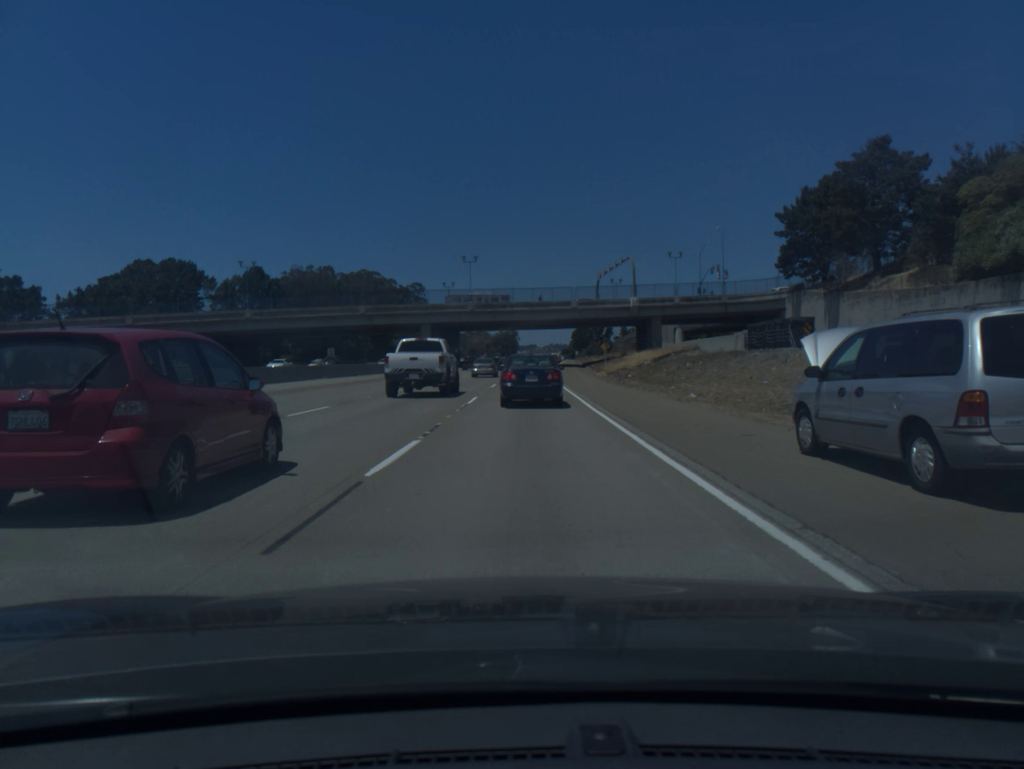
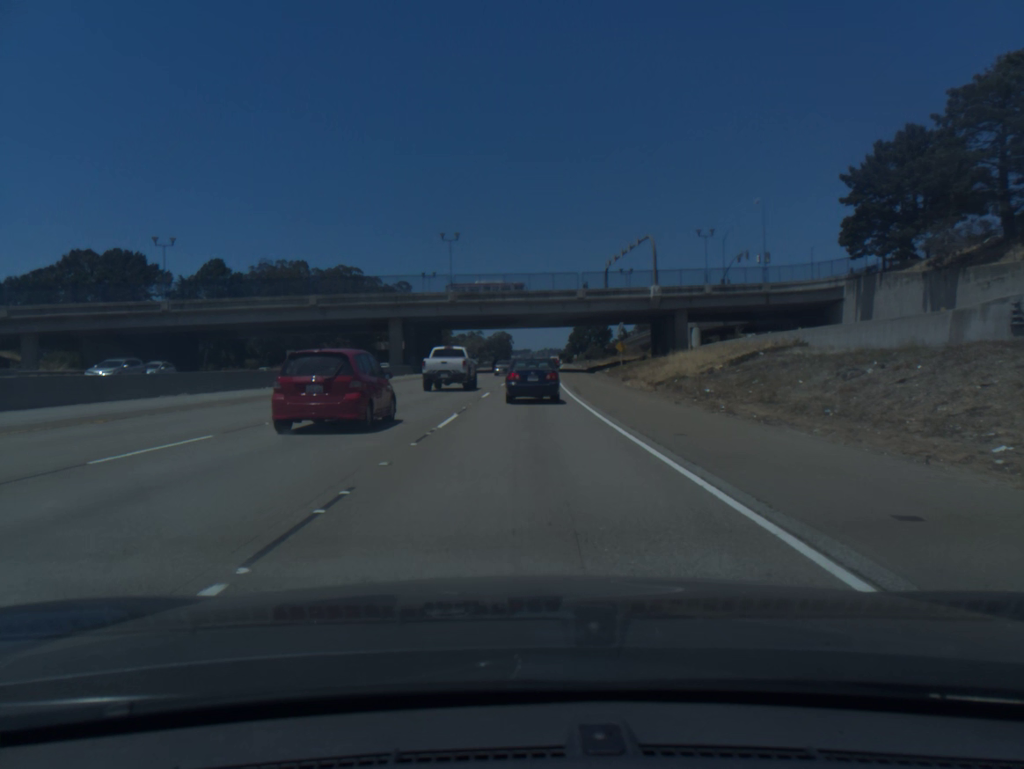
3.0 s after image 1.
(+0.1, +22.3) m; 0°
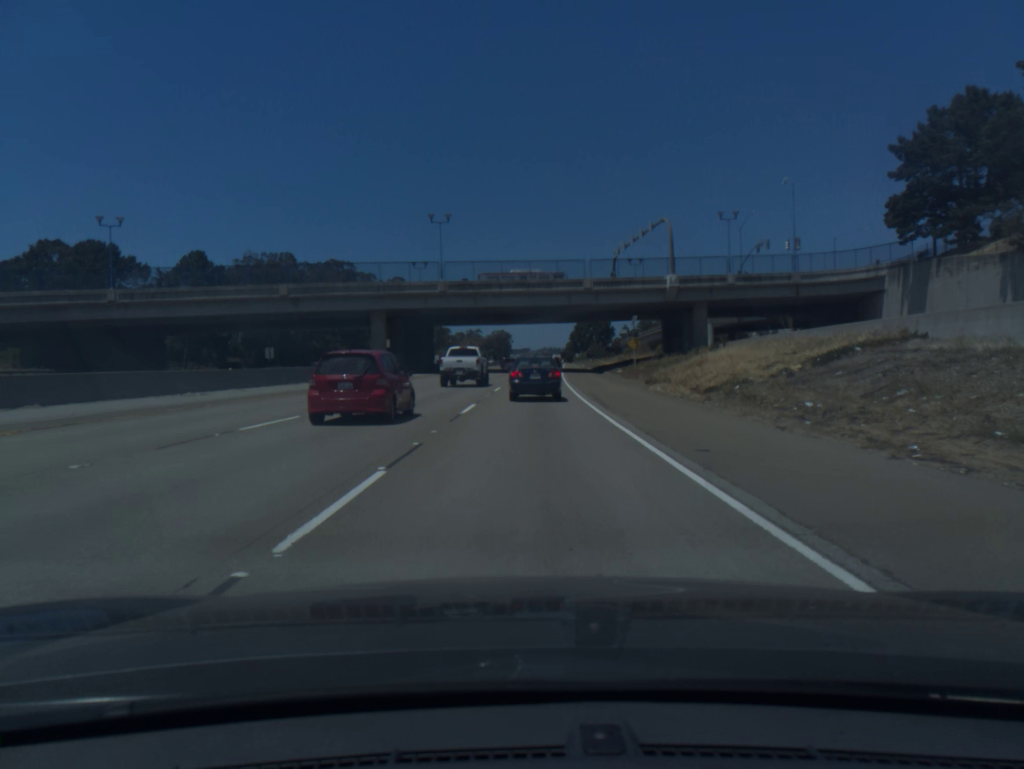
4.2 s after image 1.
(0.0, +10.0) m; 0°
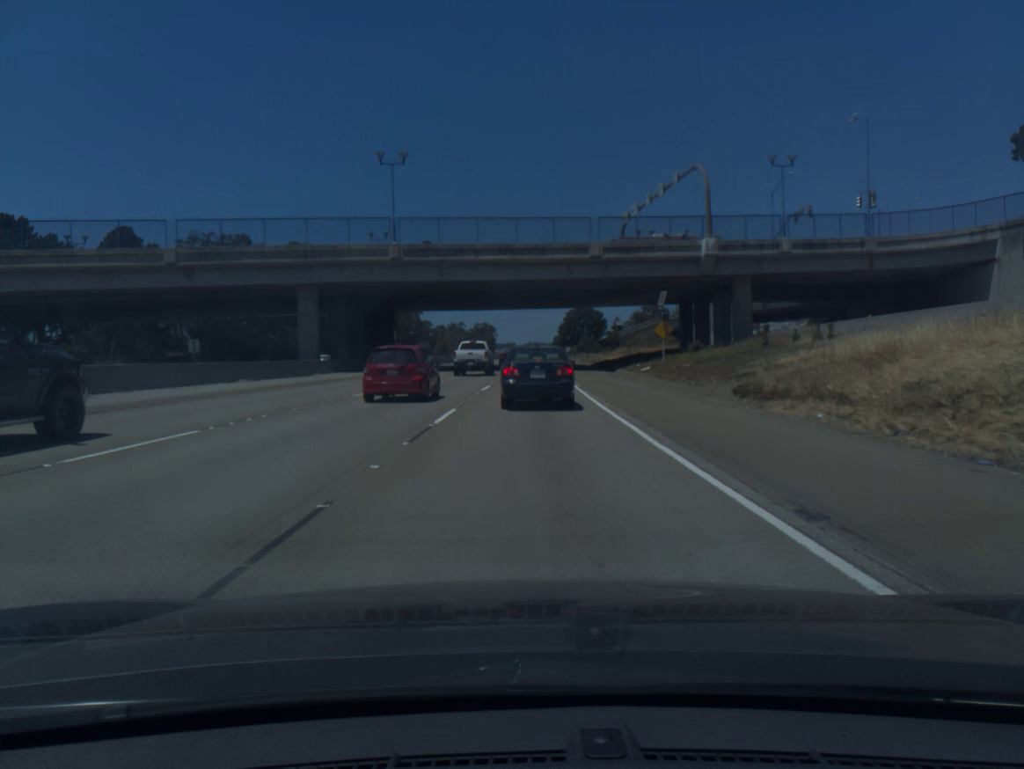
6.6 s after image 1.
(+0.2, +20.1) m; +1°
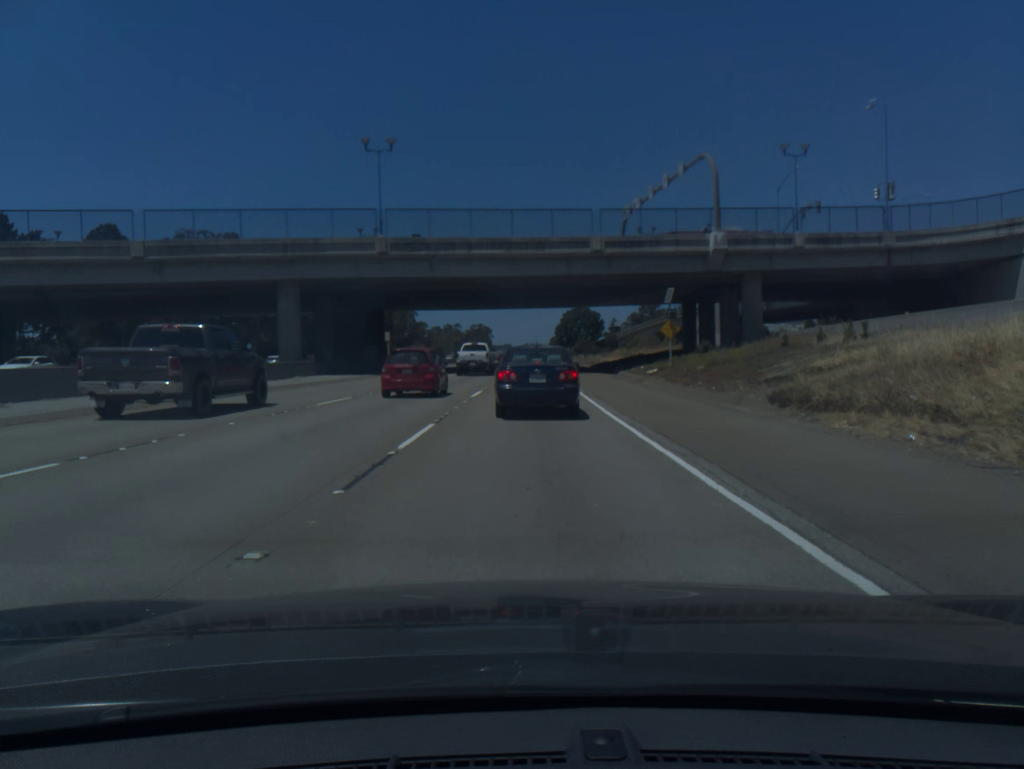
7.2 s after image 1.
(0.0, +3.8) m; 0°
